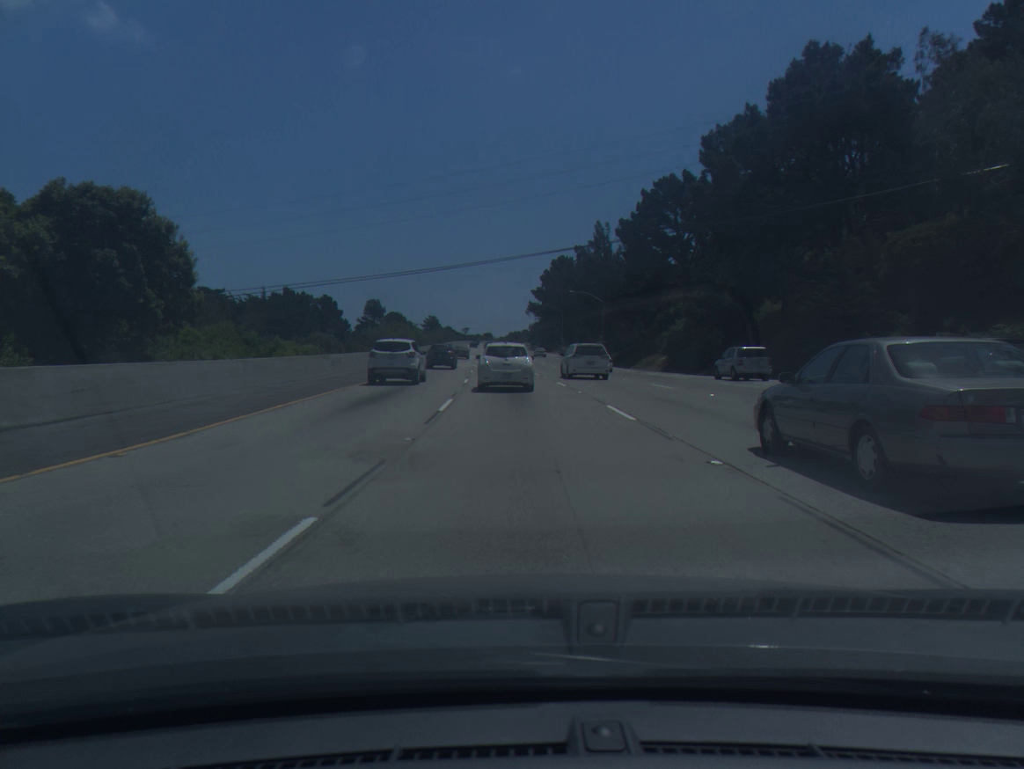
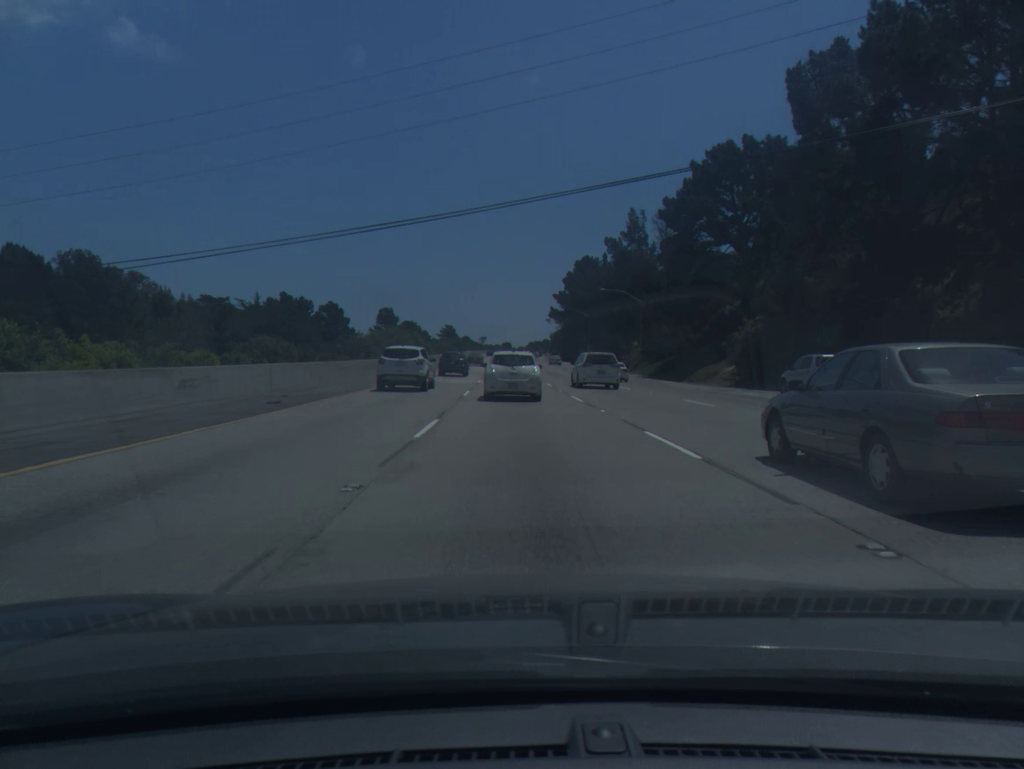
(-0.3, +19.3) m; -1°
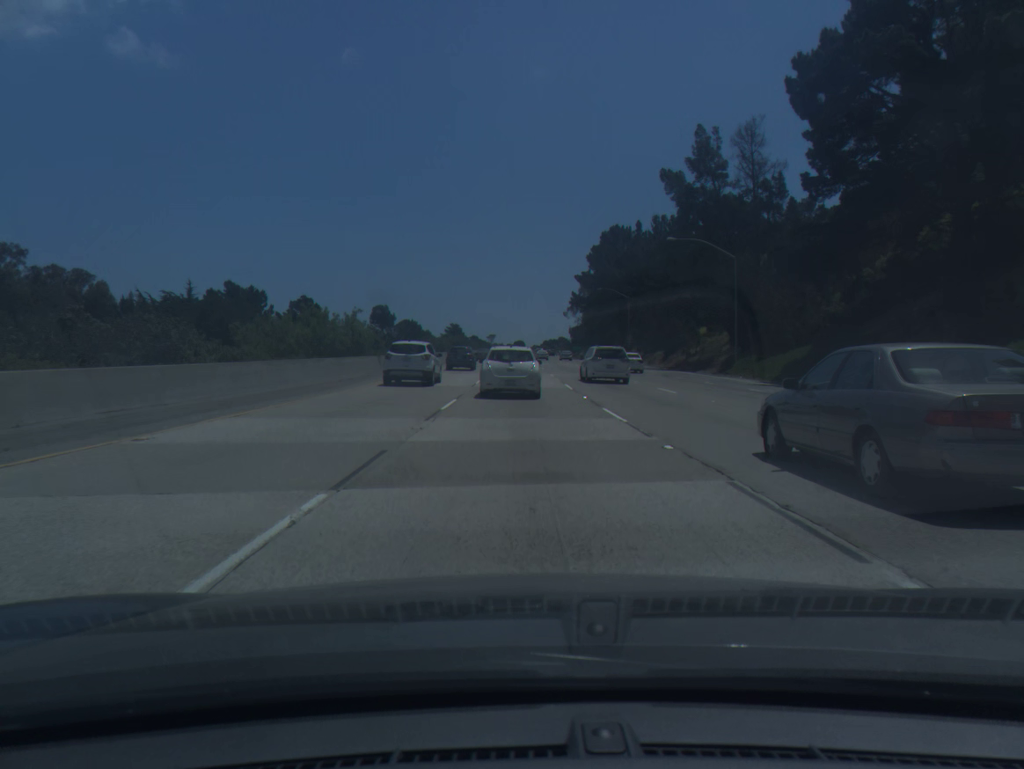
(-0.5, +38.3) m; -1°
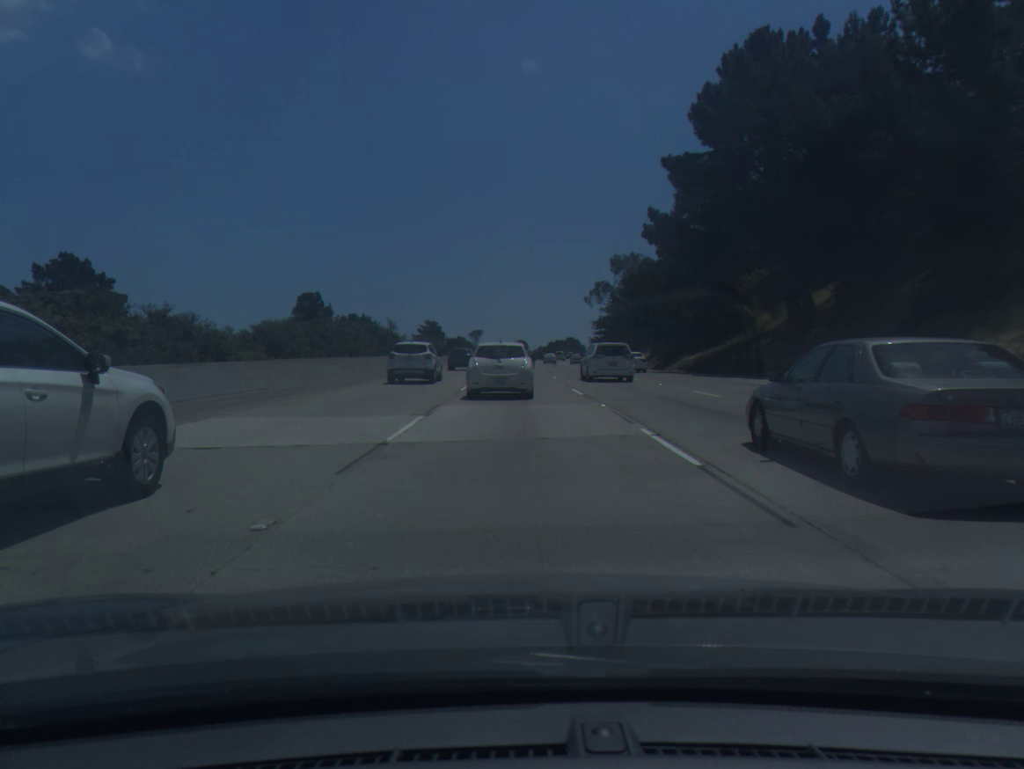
(-0.3, +94.7) m; 0°
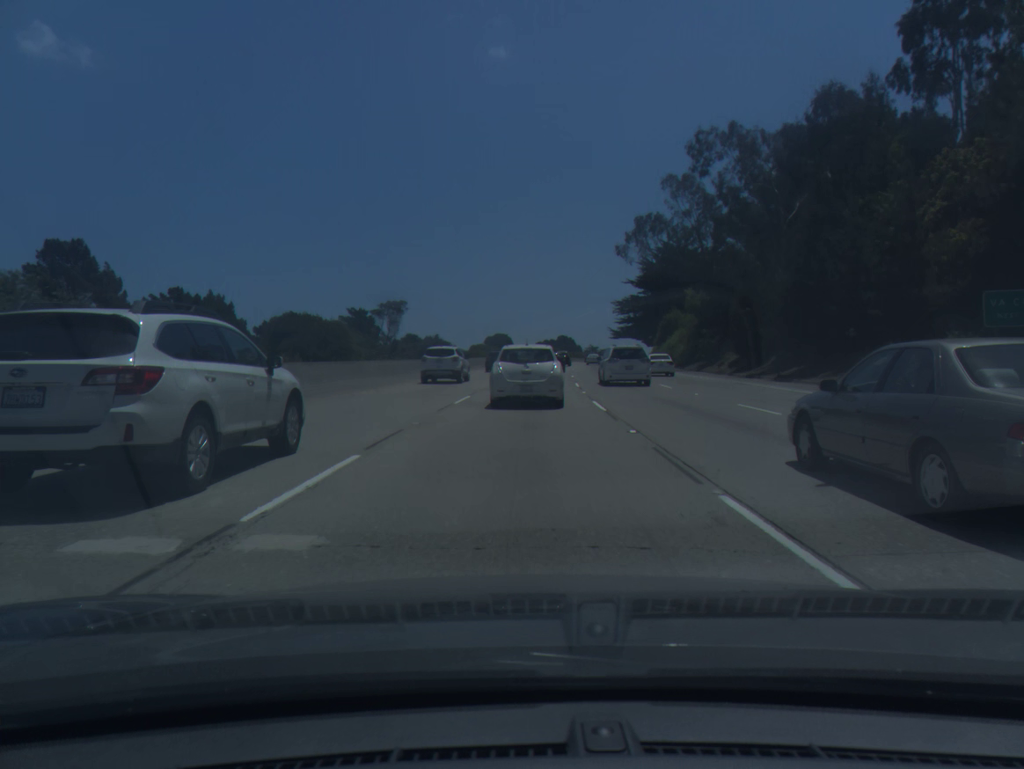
(0.0, +92.6) m; +1°
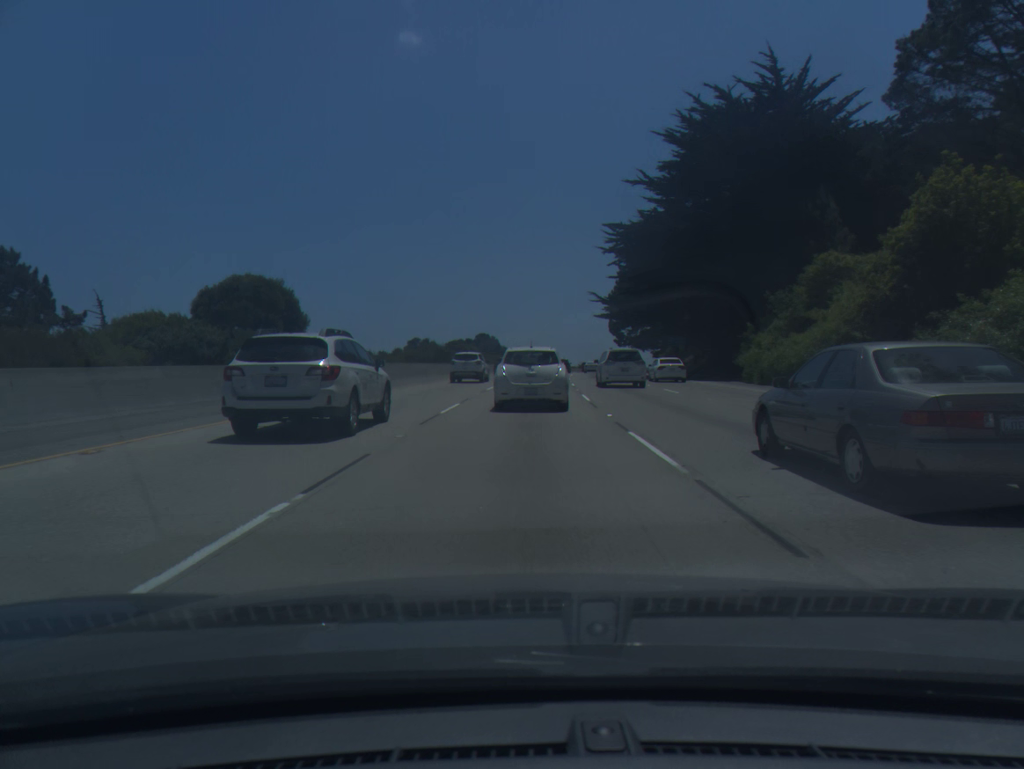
(+4.8, +90.1) m; +6°
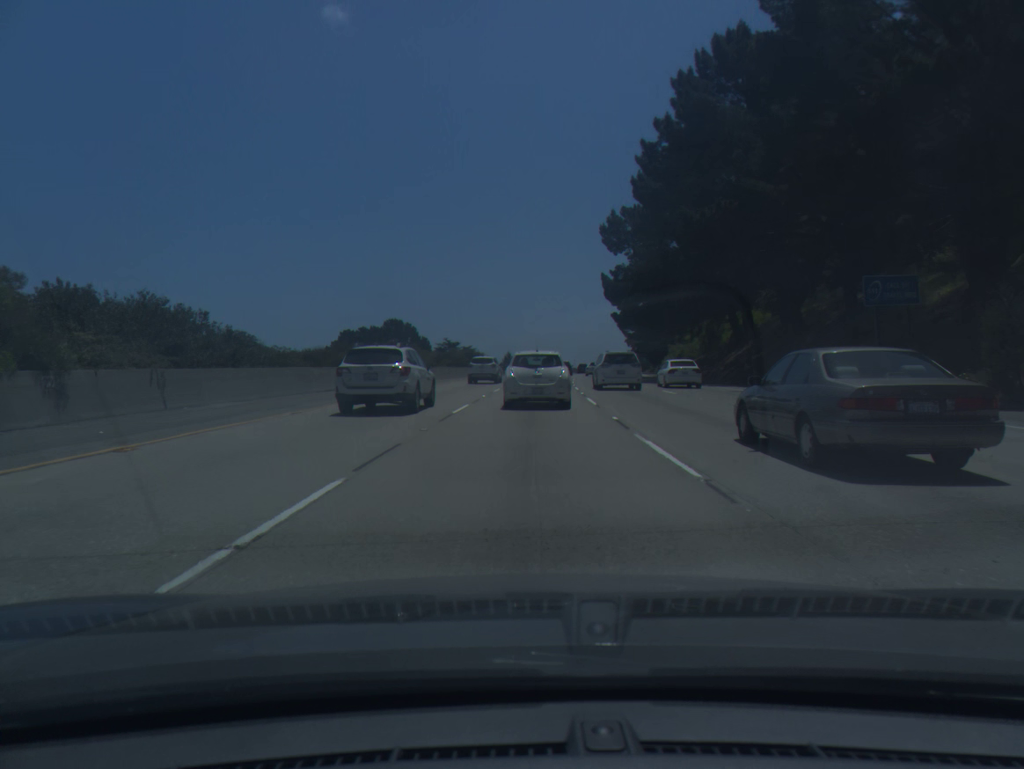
(+2.9, +71.8) m; +5°
